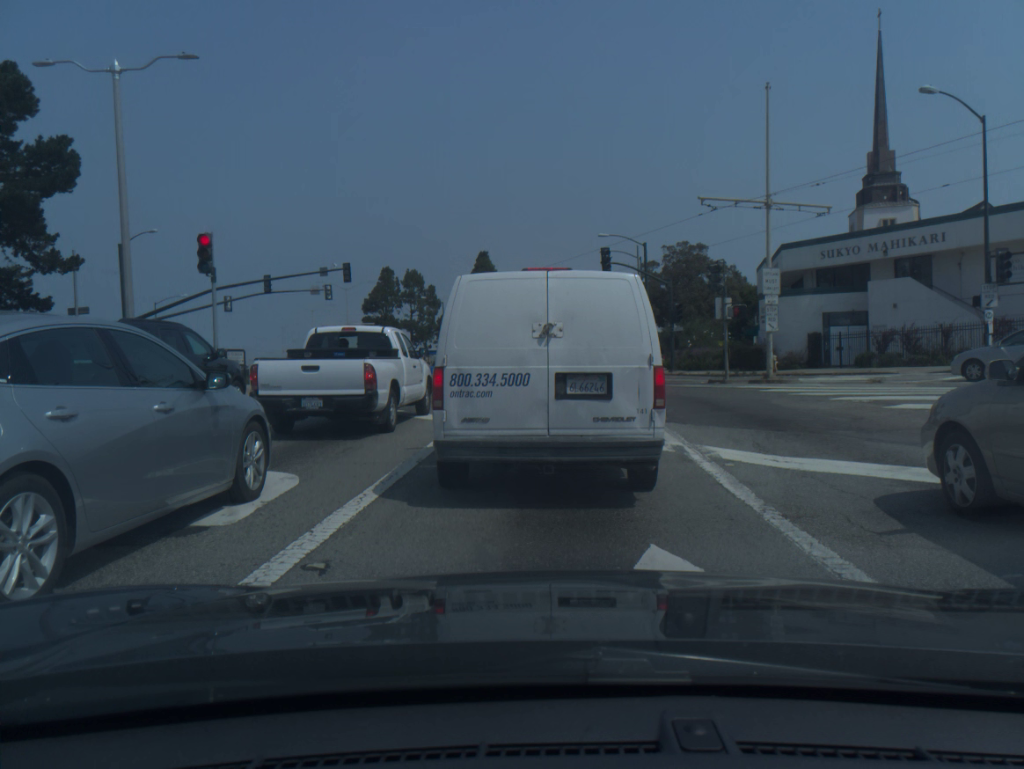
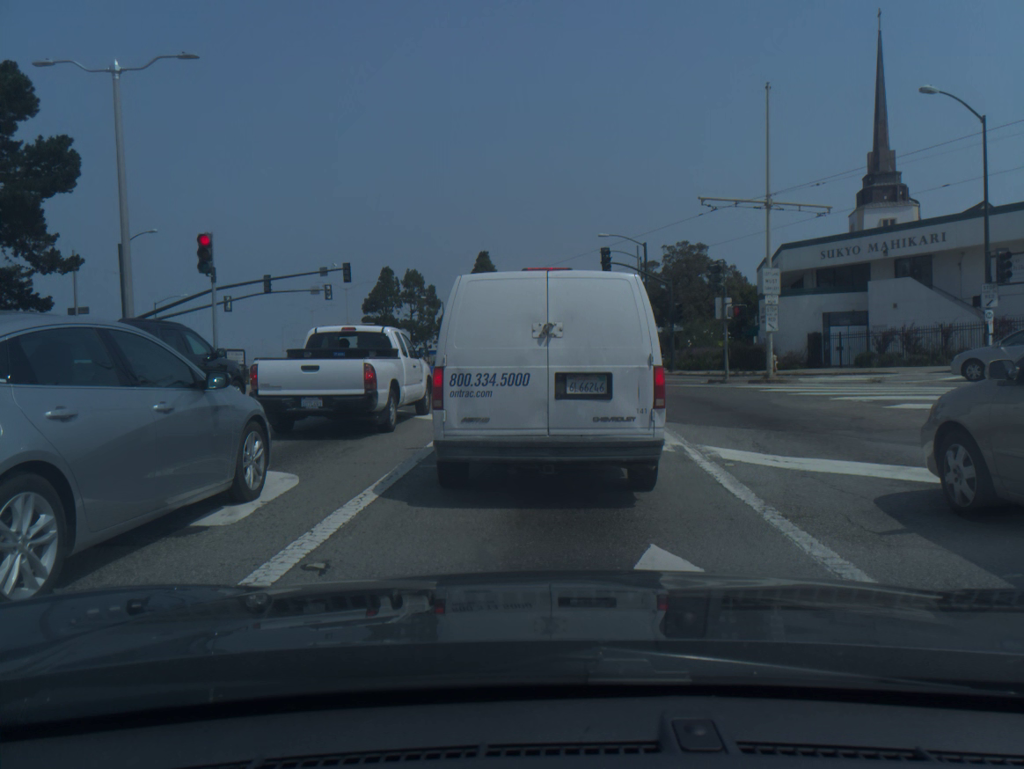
(0.0, 0.0) m; 0°
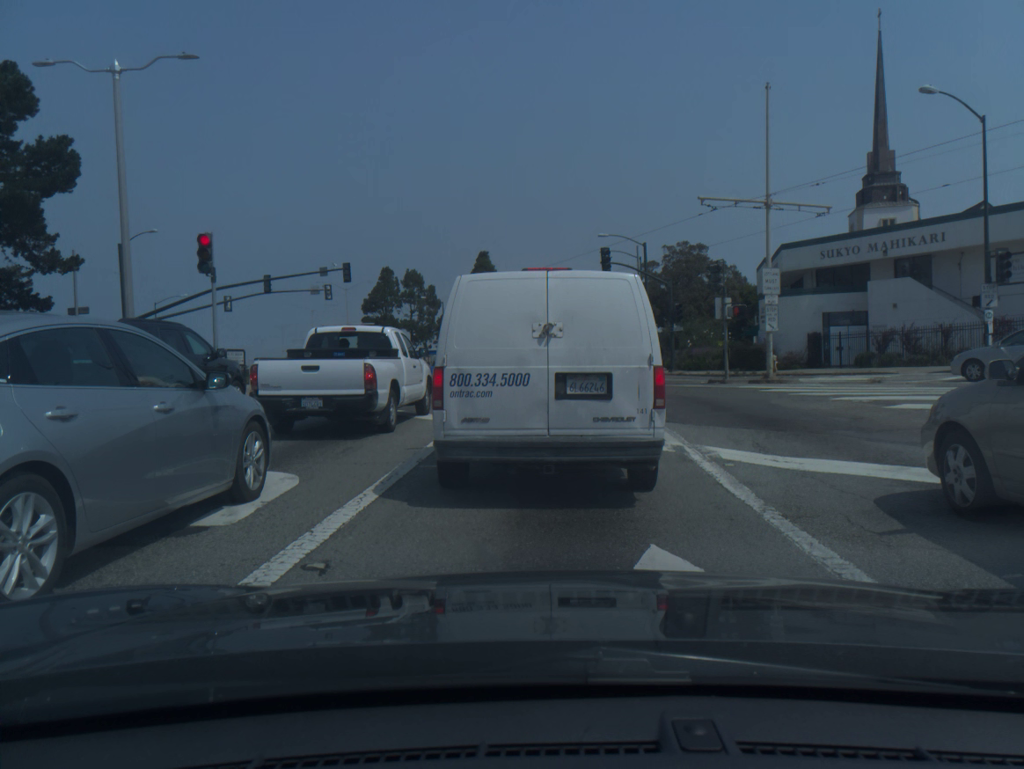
(0.0, 0.0) m; 0°
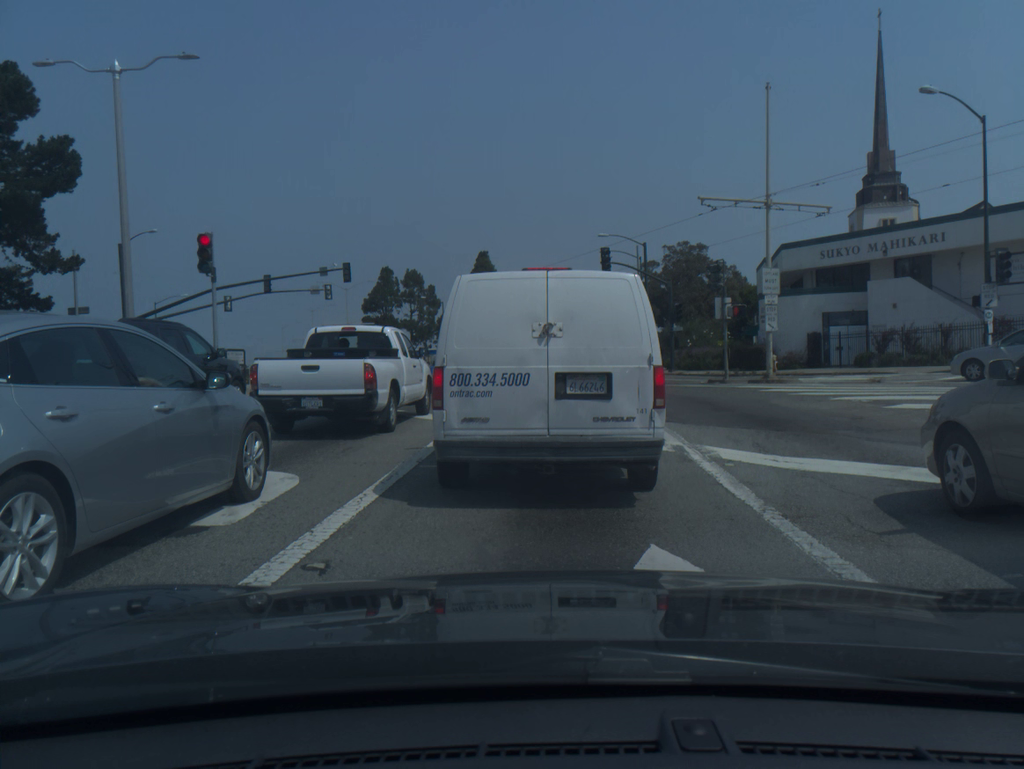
(0.0, 0.0) m; 0°
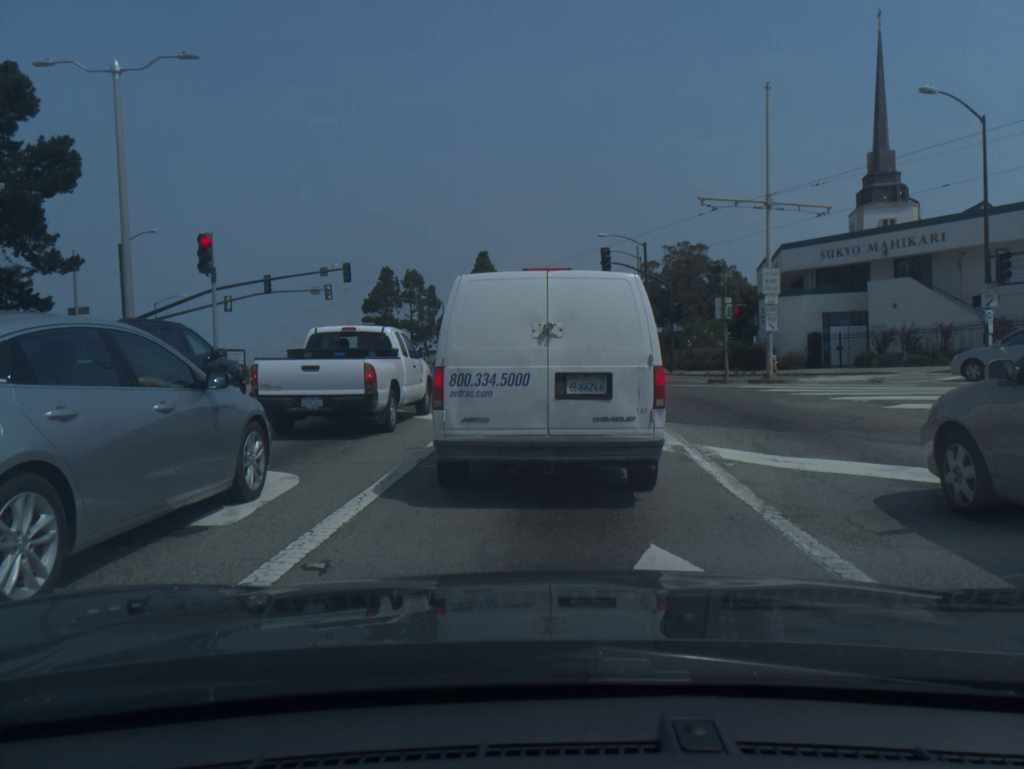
(0.0, 0.0) m; 0°
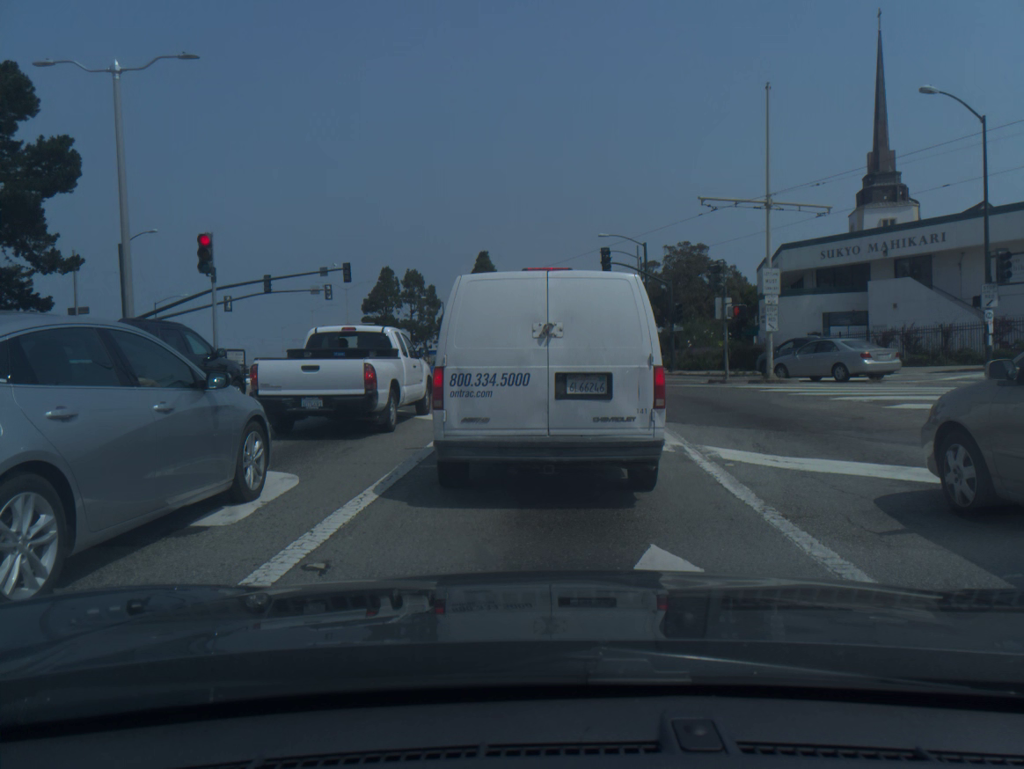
(0.0, 0.0) m; 0°
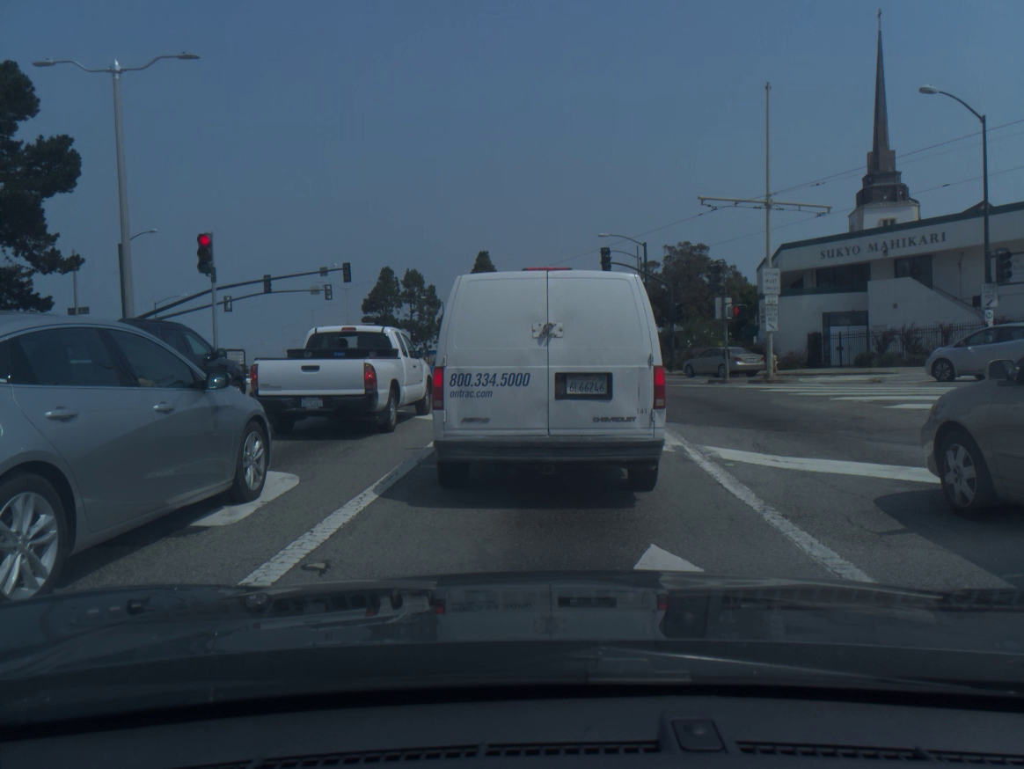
(0.0, 0.0) m; 0°
